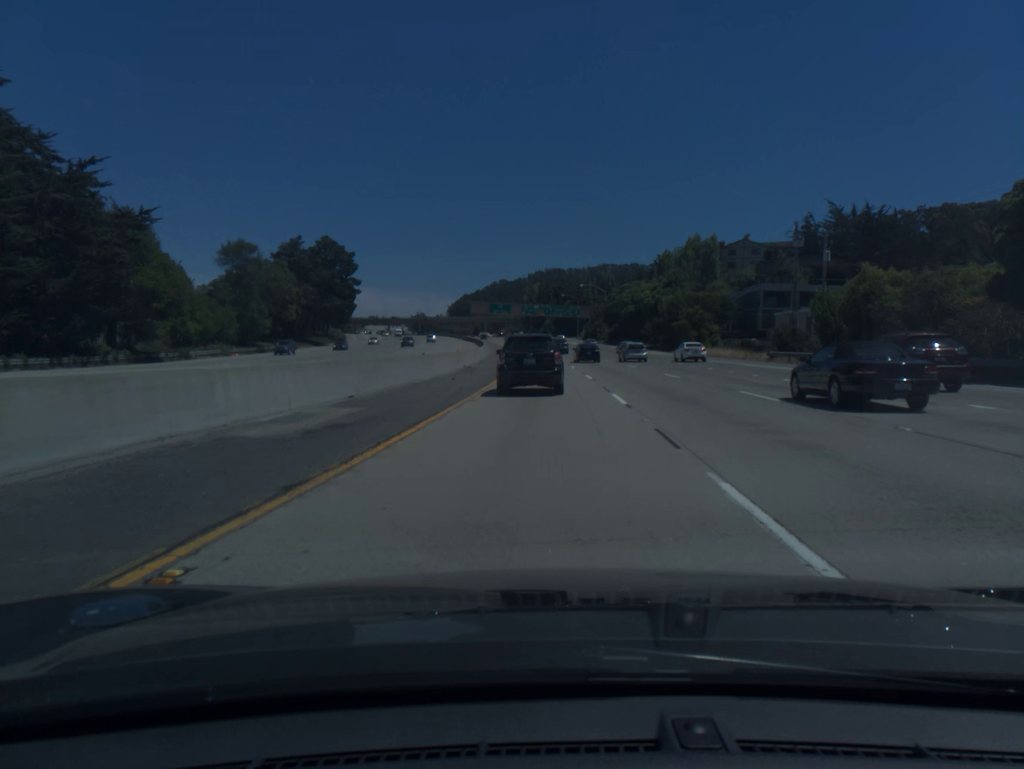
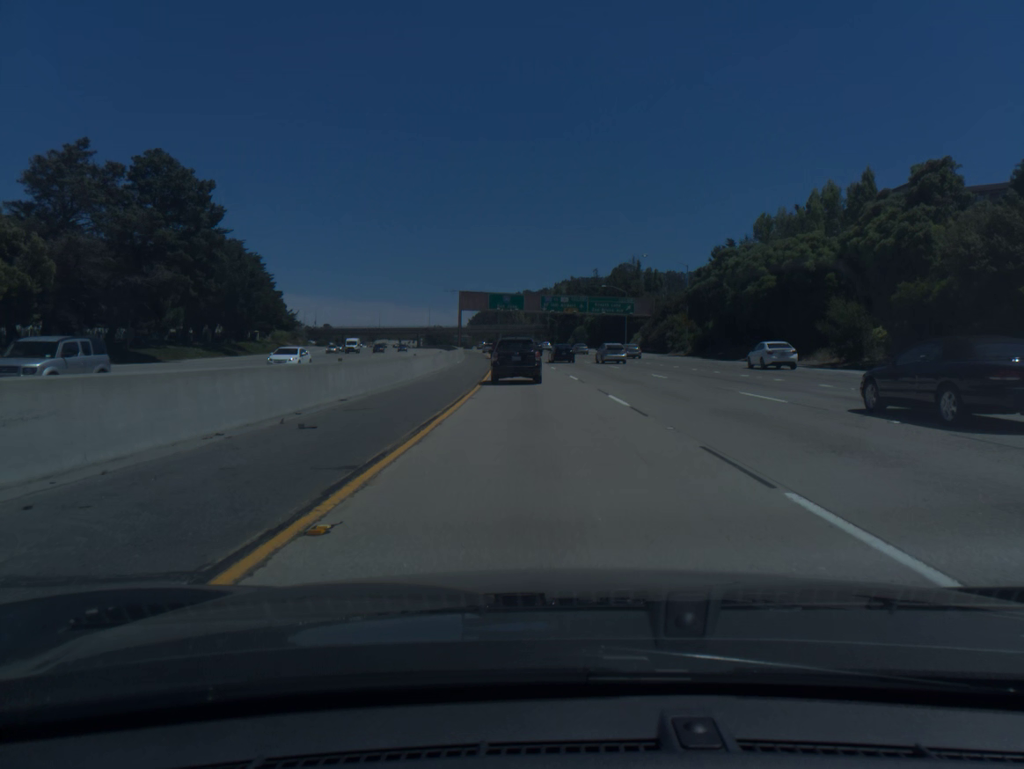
(-0.6, +71.9) m; -2°
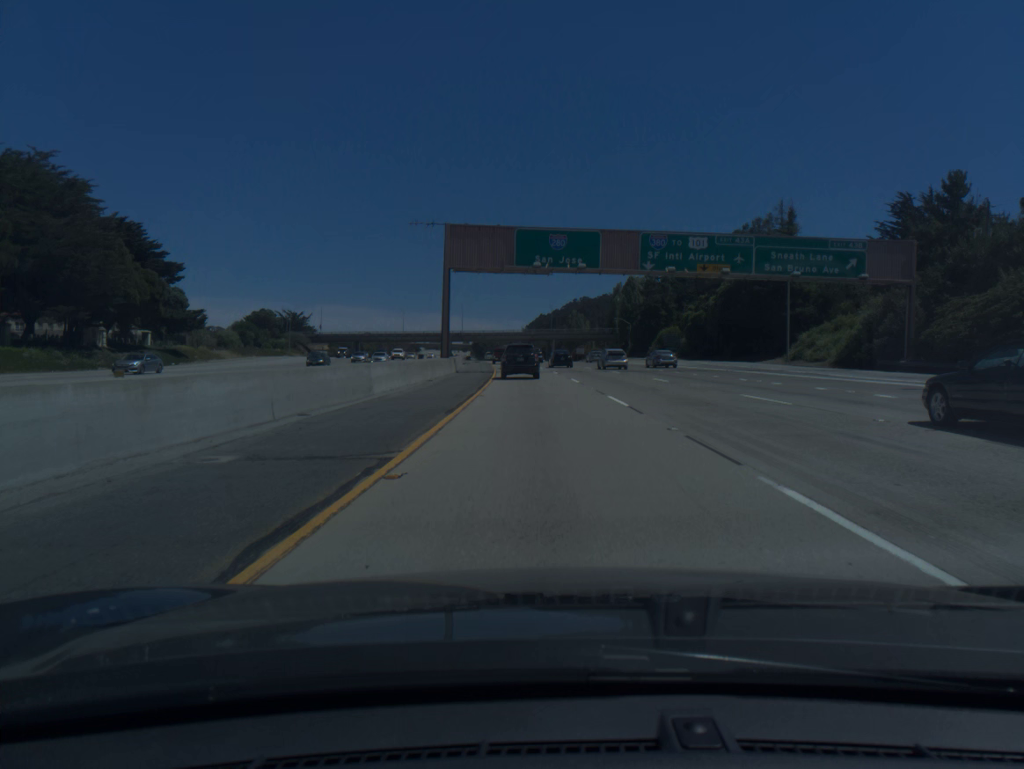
(-2.8, +70.8) m; -4°
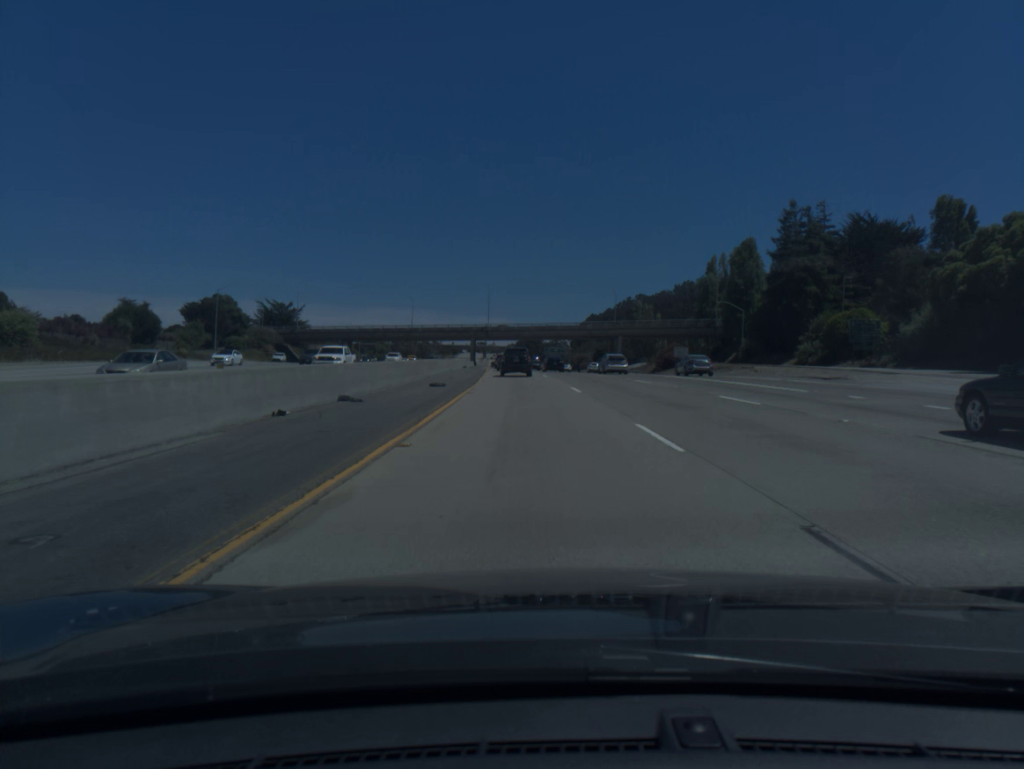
(-2.2, +70.2) m; -3°
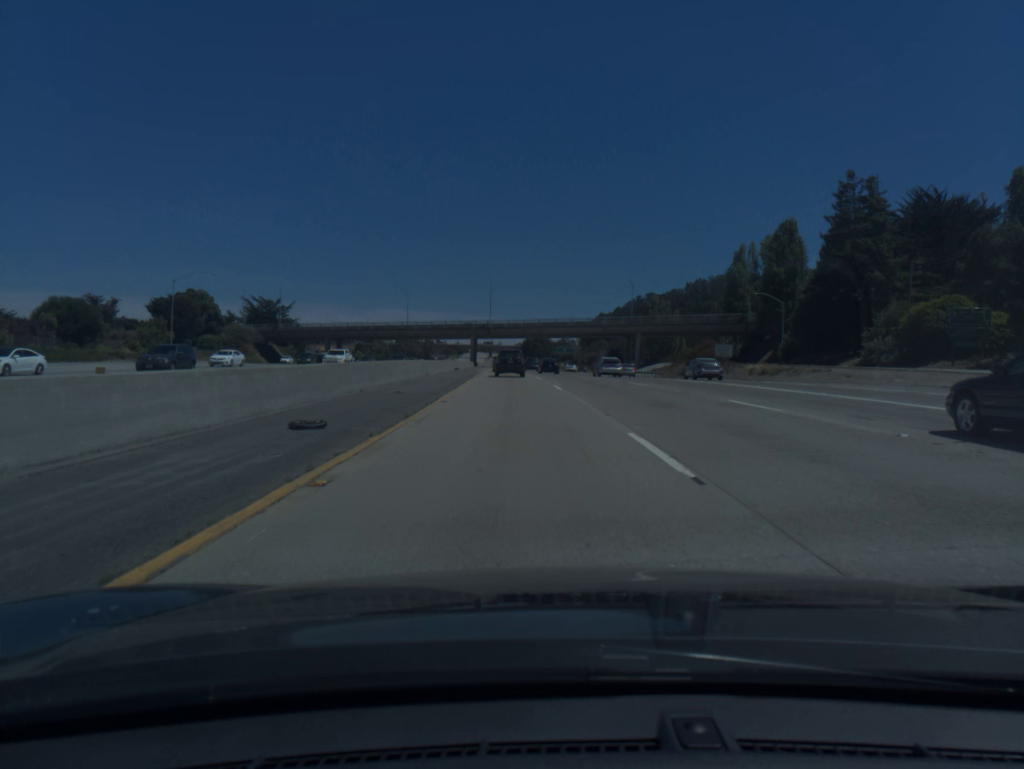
(-0.1, +17.6) m; -1°
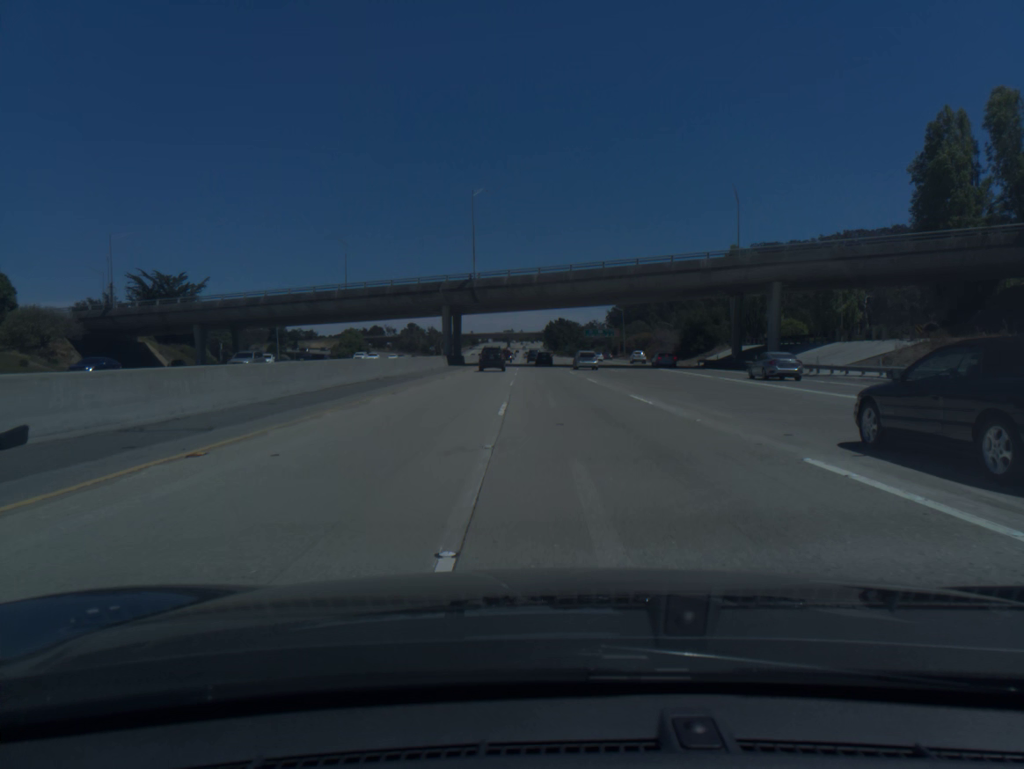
(-1.0, +71.0) m; -2°
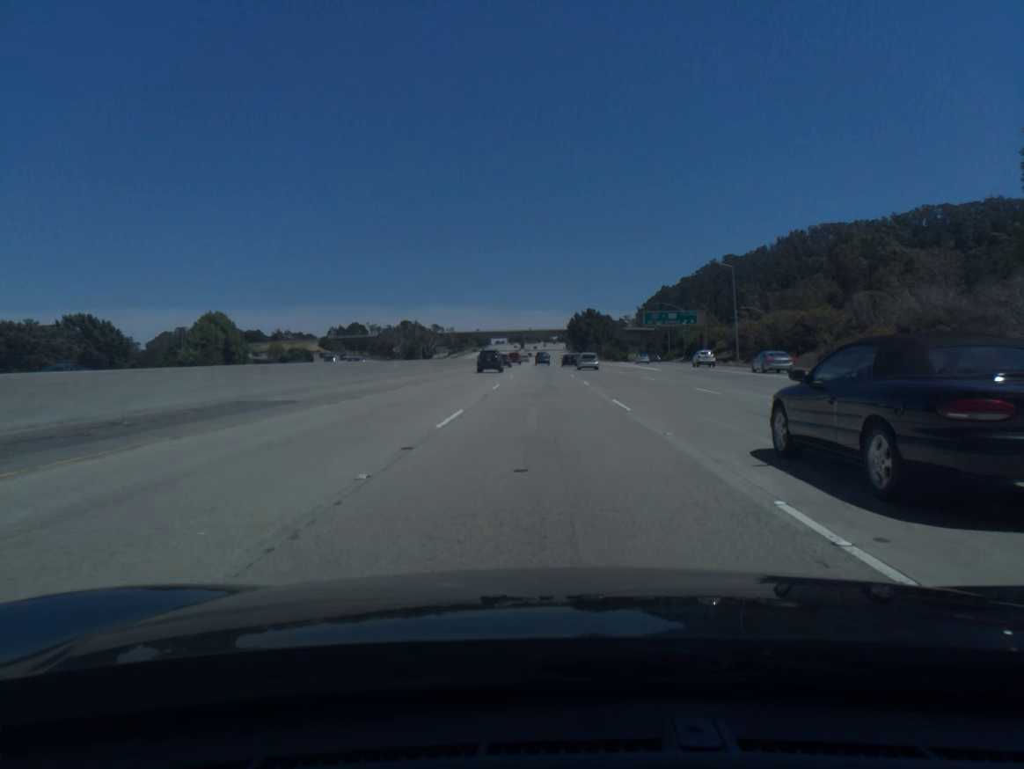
(-0.7, +91.8) m; -1°
